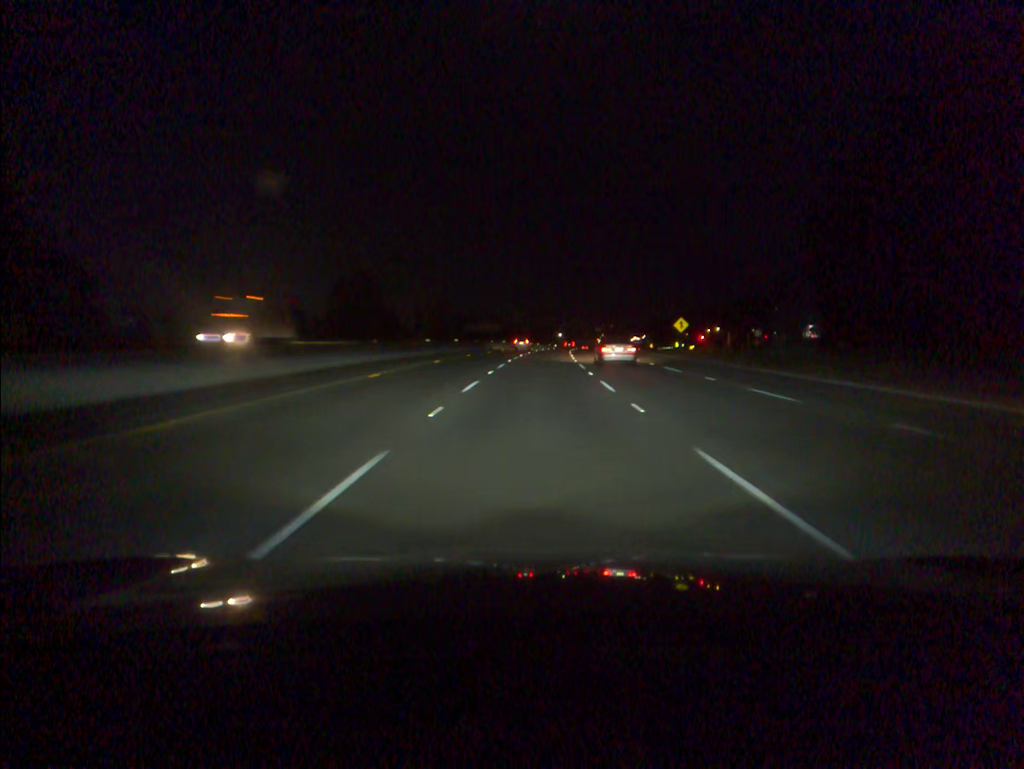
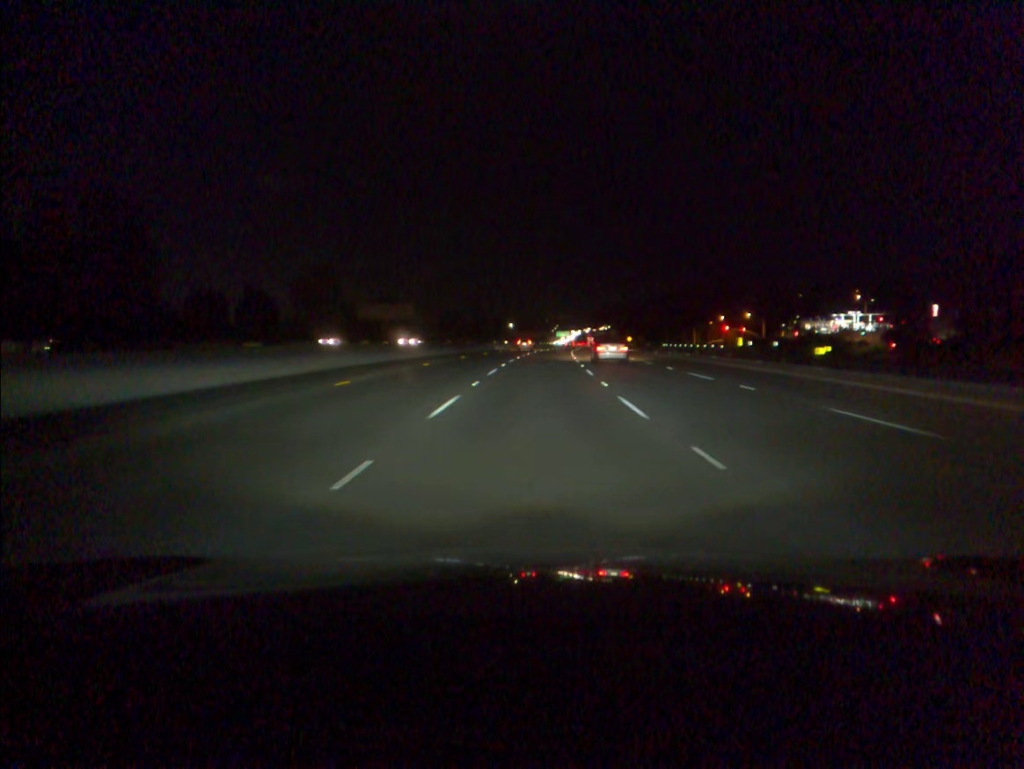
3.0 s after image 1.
(+2.9, +91.4) m; +4°
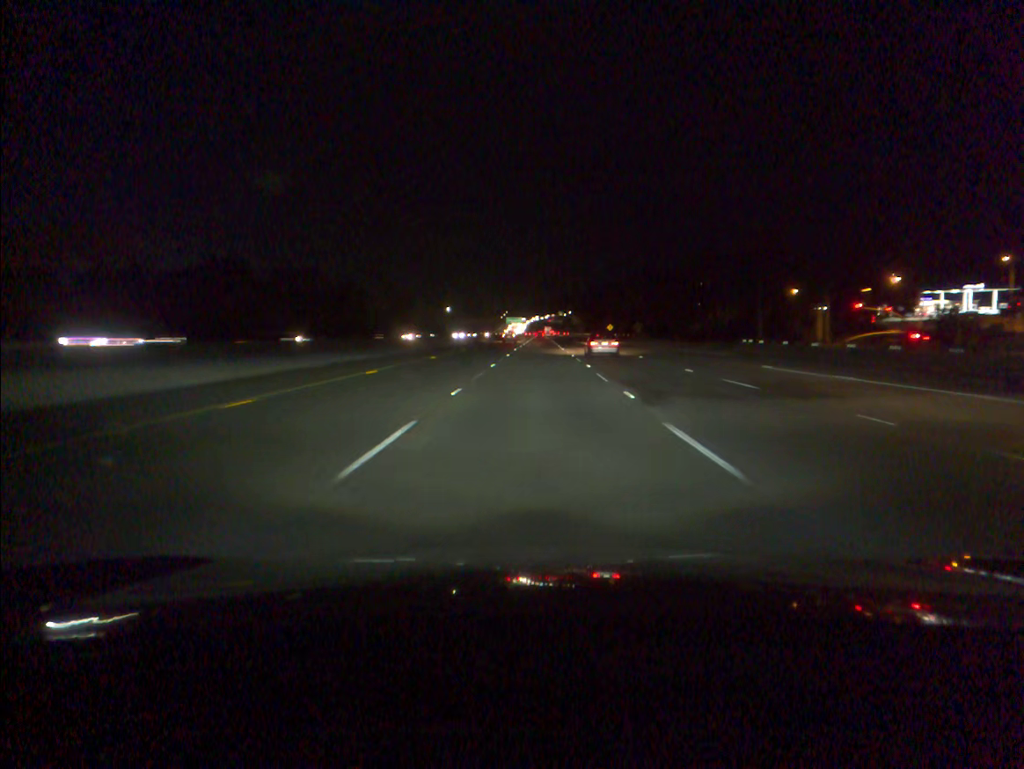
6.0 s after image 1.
(+3.1, +91.5) m; +4°
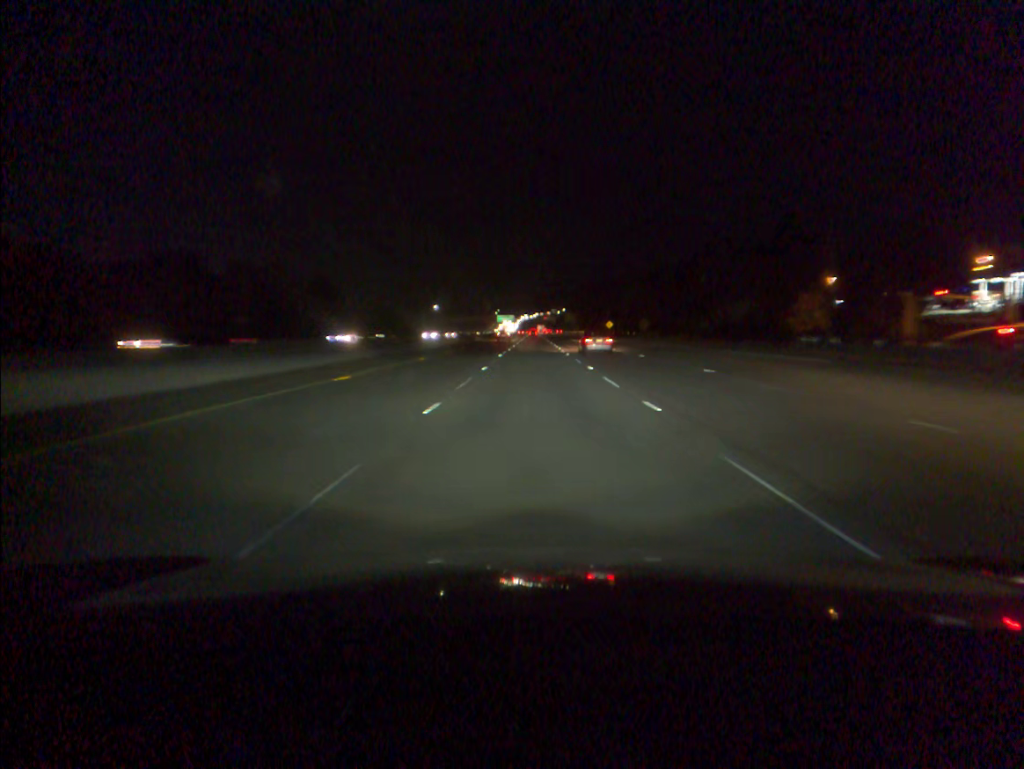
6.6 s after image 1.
(+0.1, +18.3) m; +1°
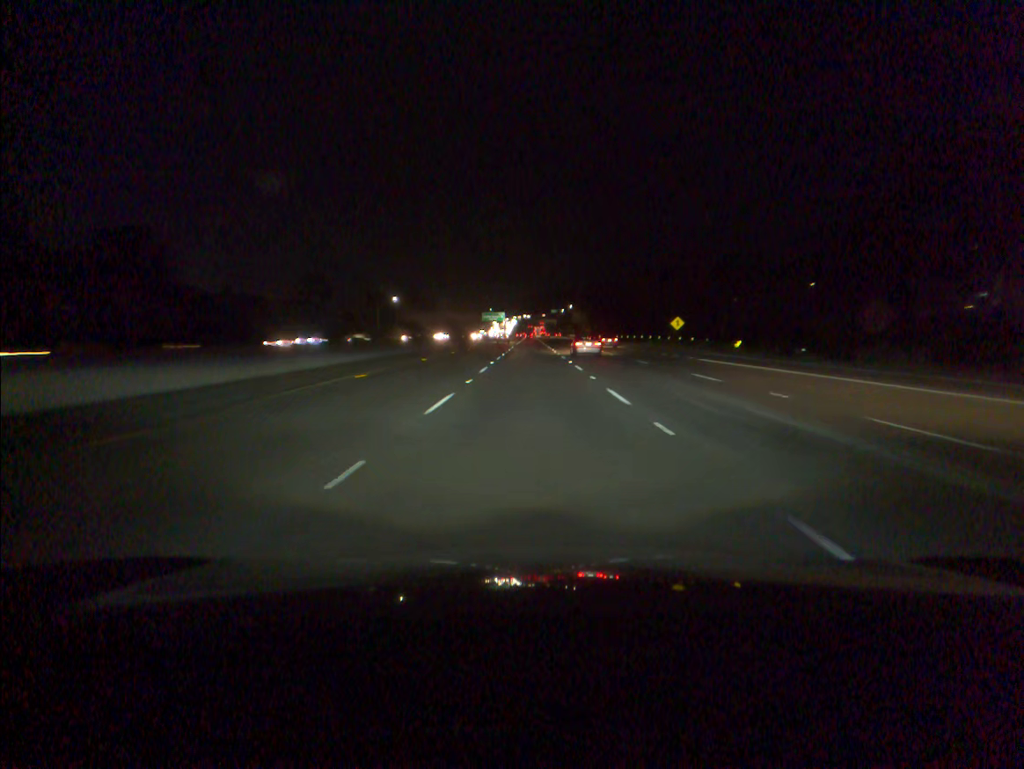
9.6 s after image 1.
(+0.5, +91.2) m; 0°
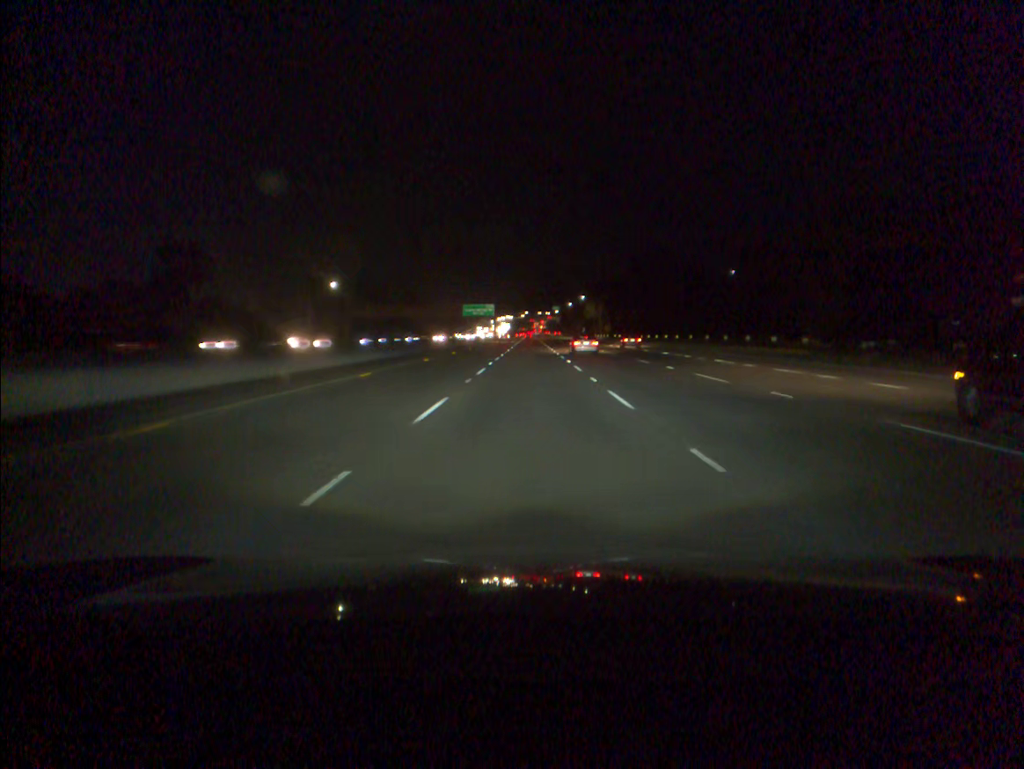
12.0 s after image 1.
(+0.1, +72.3) m; 0°
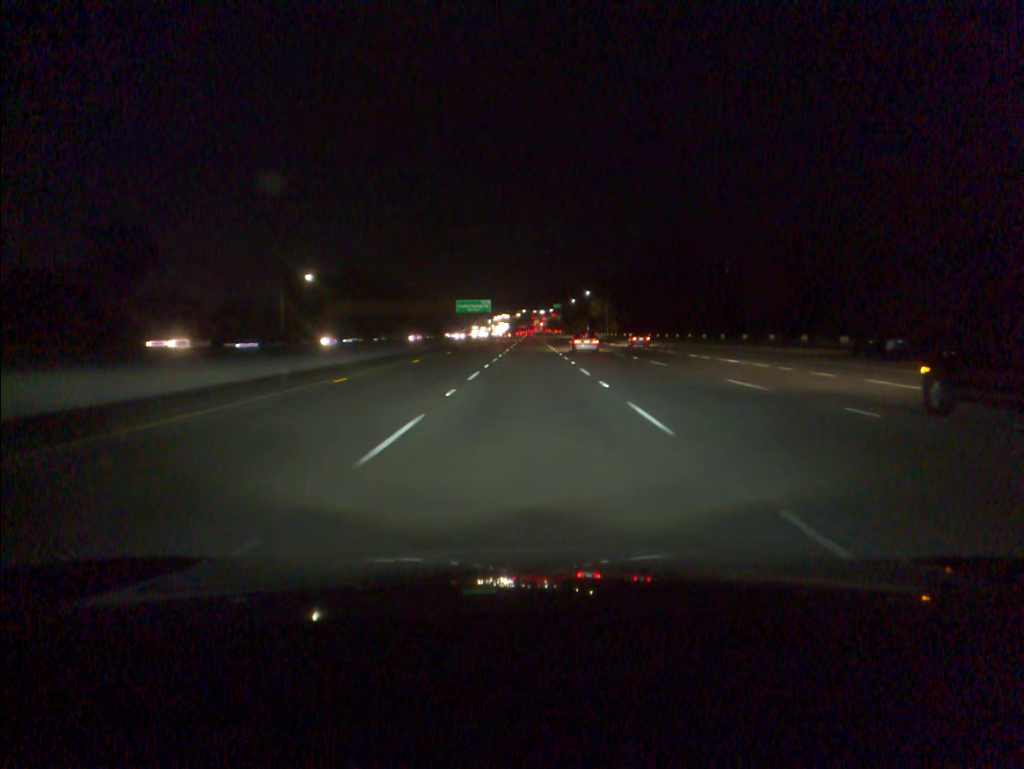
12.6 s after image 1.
(0.0, +18.1) m; 0°
